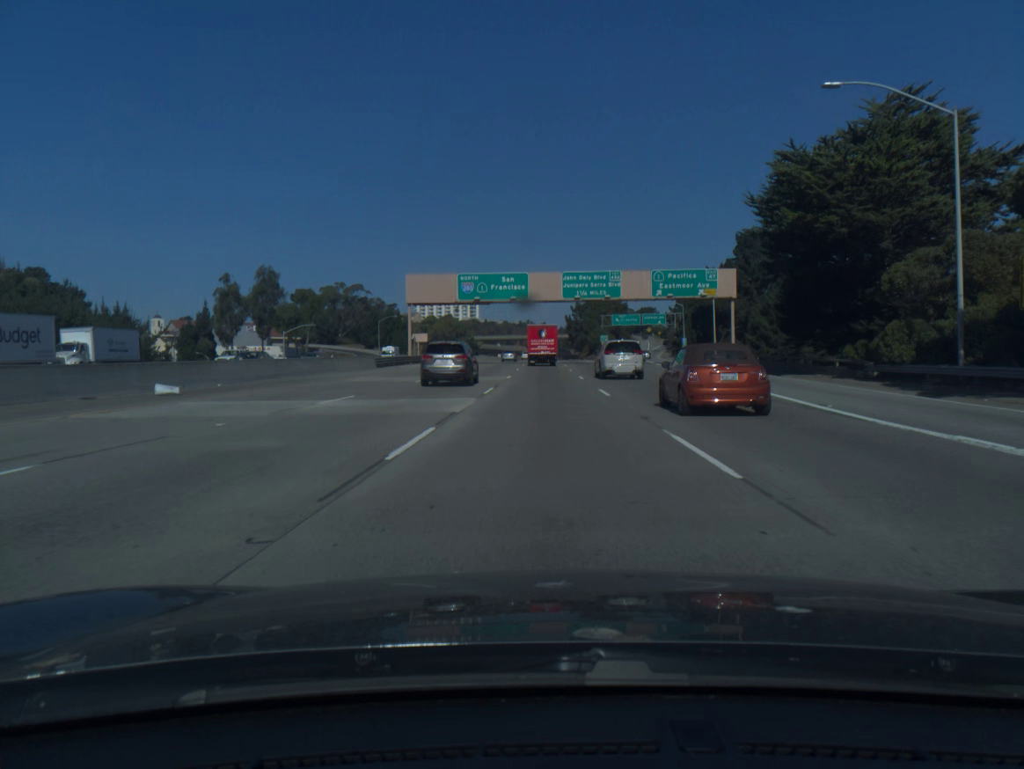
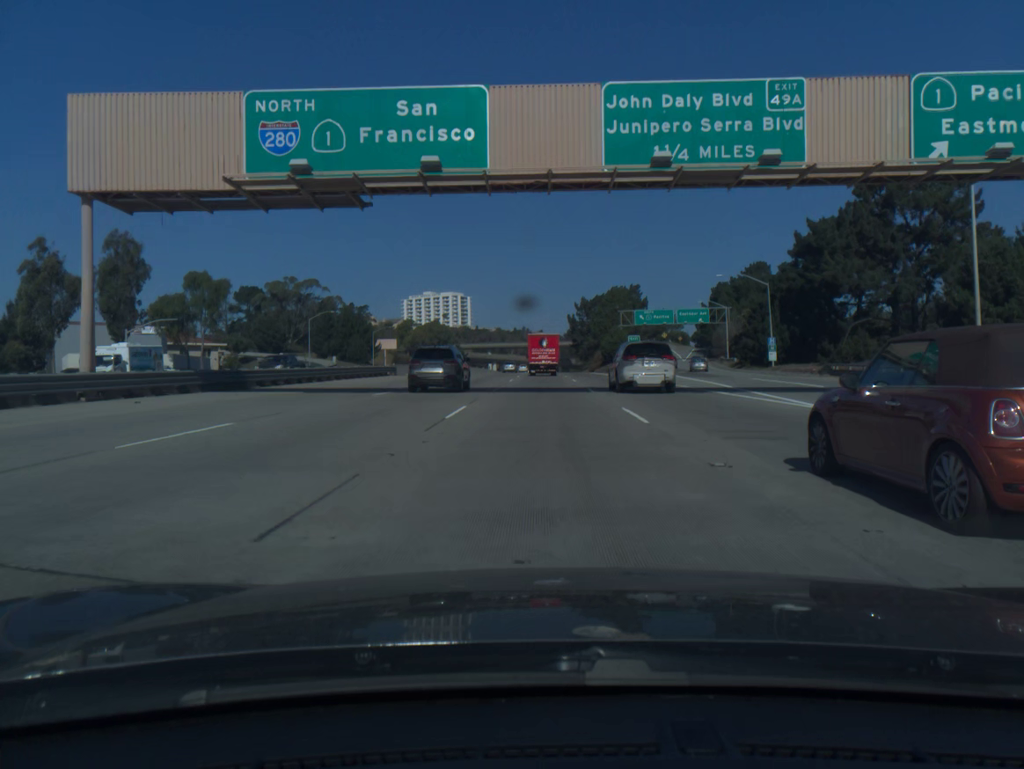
(+0.1, +52.5) m; 0°
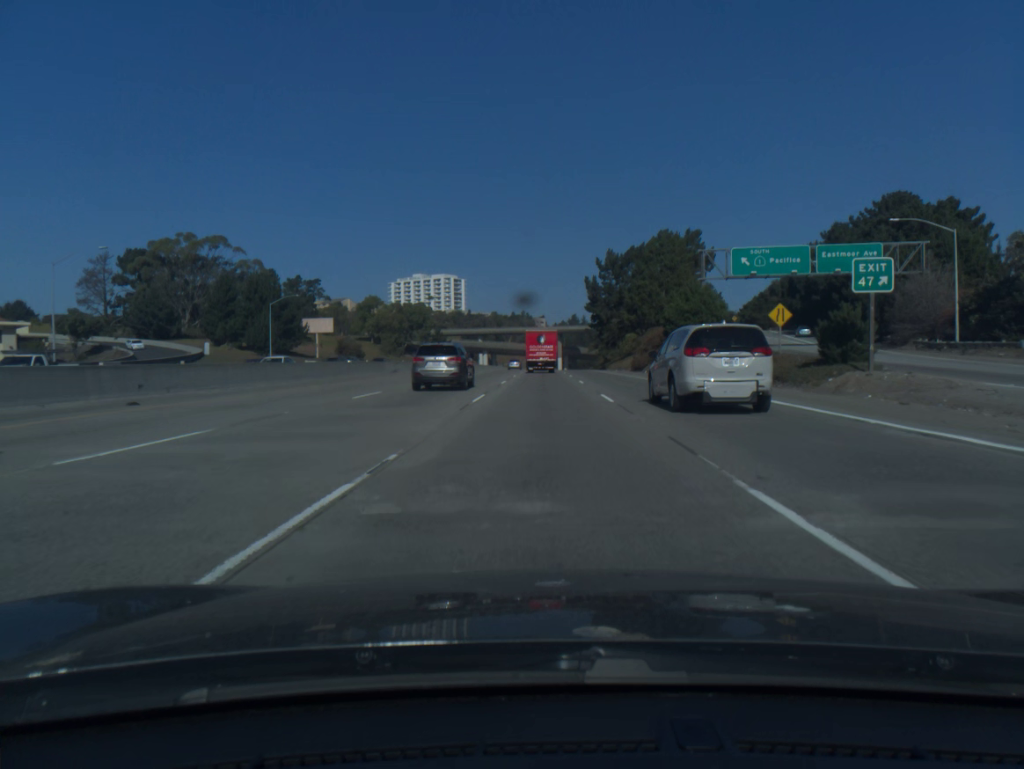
(-0.2, +69.6) m; 0°
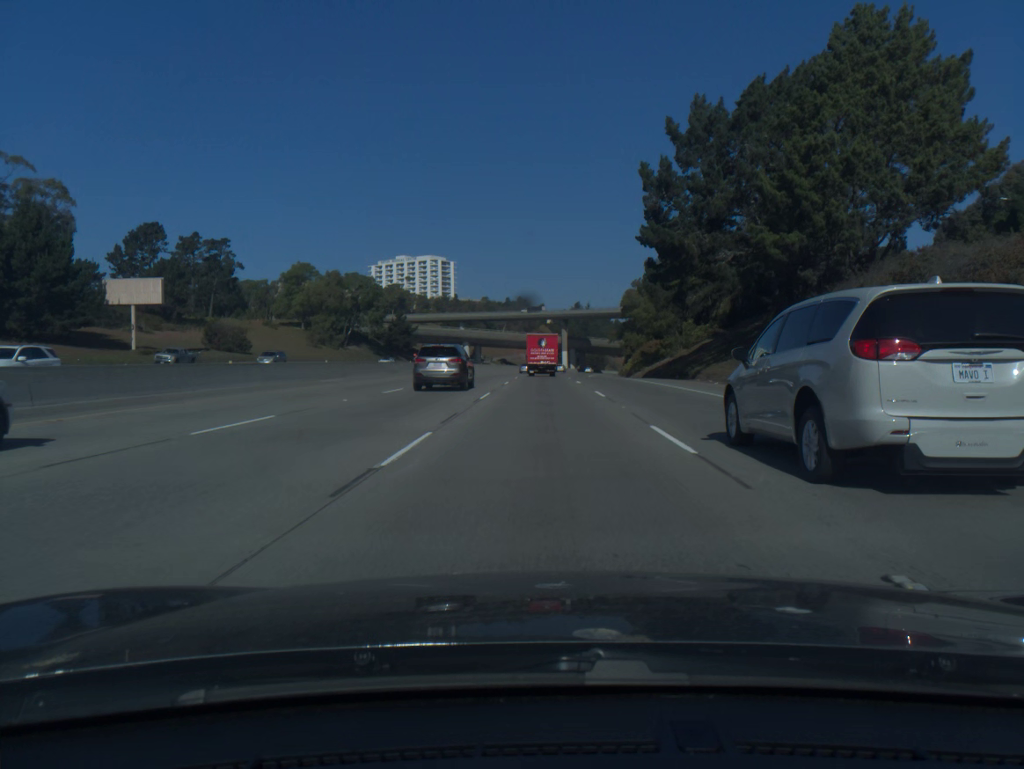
(0.0, +69.2) m; 0°
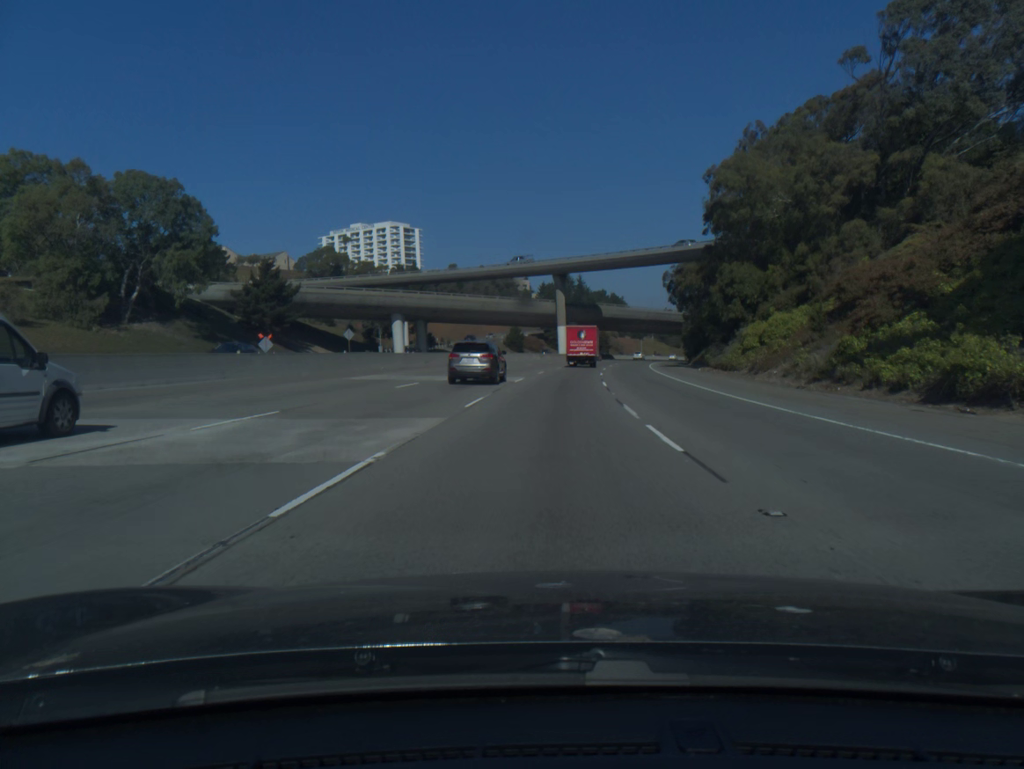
(+0.4, +87.1) m; +1°
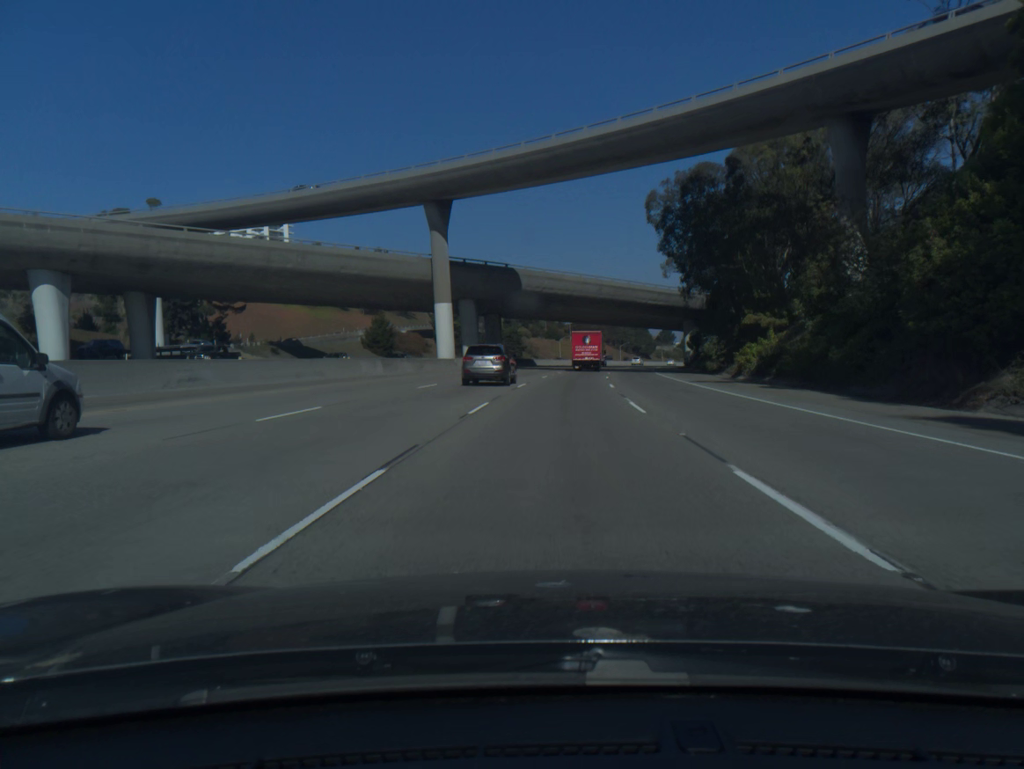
(+3.7, +70.5) m; +7°
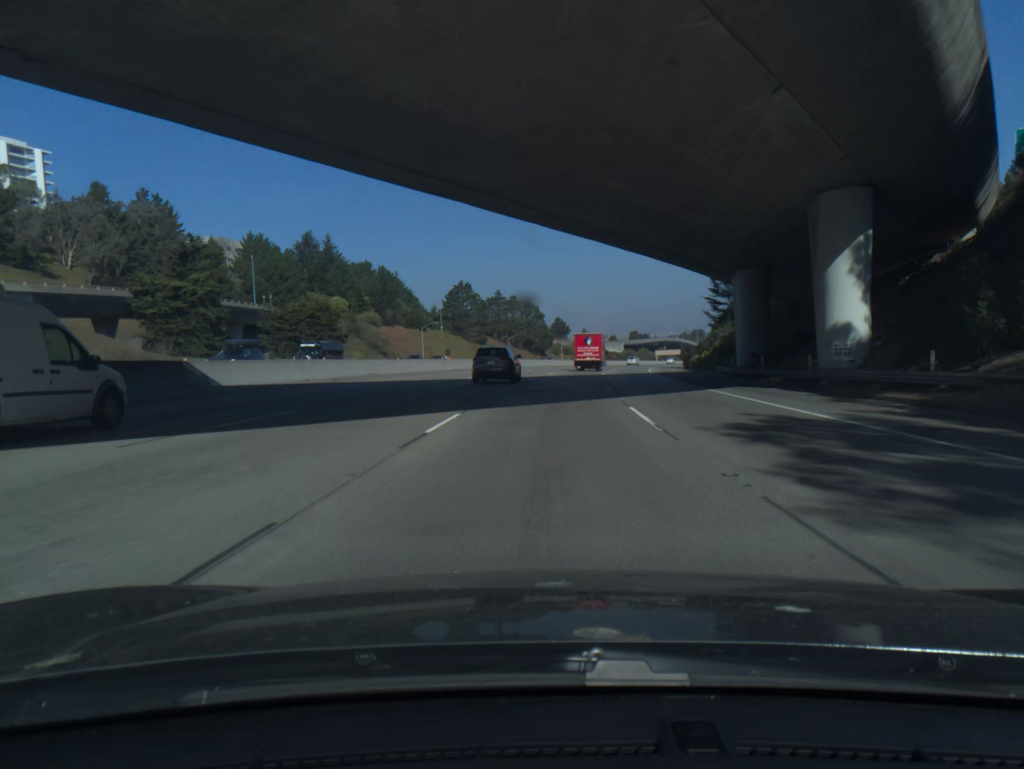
(+6.8, +88.4) m; +8°
